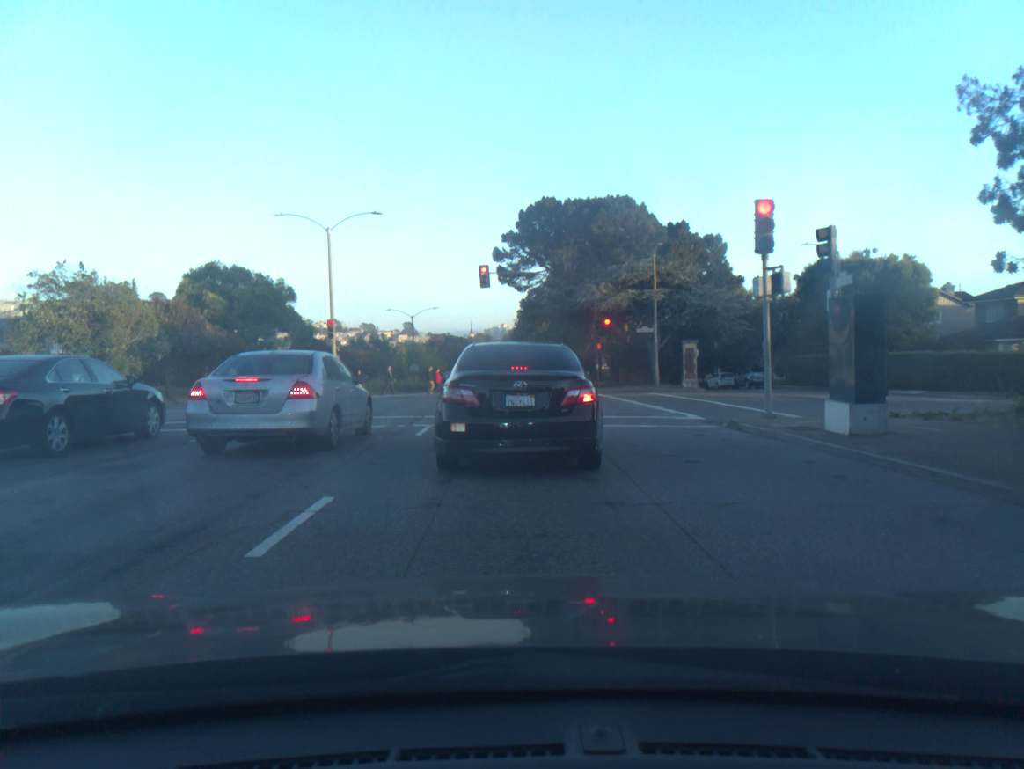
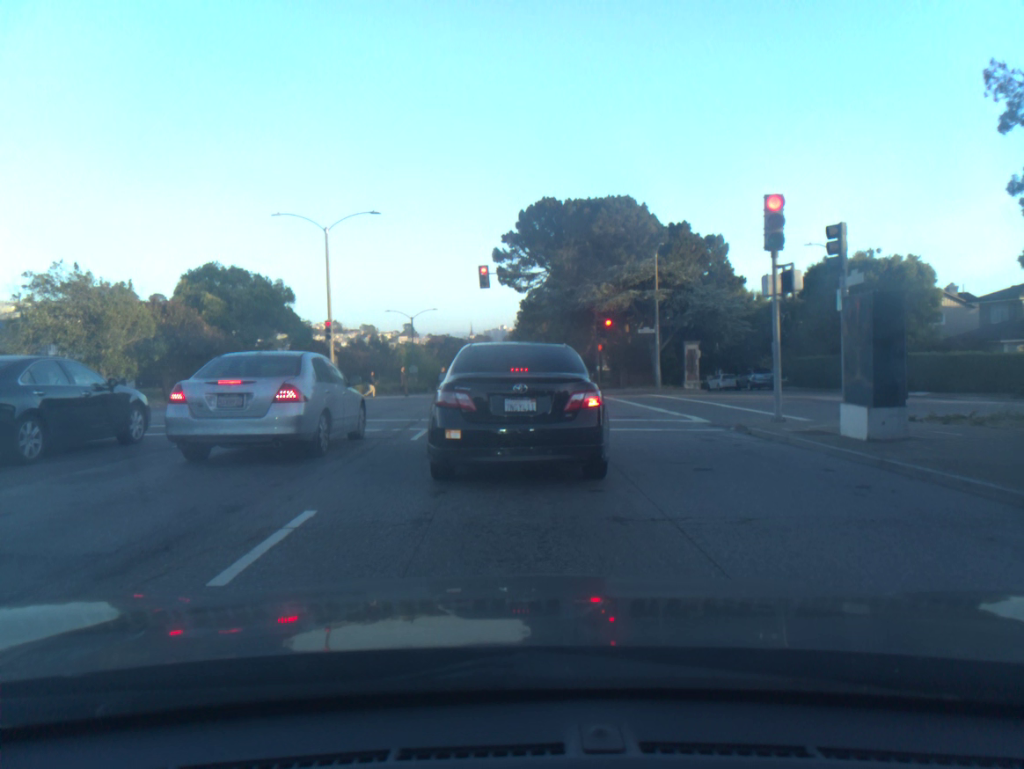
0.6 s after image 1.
(0.0, +0.6) m; 0°
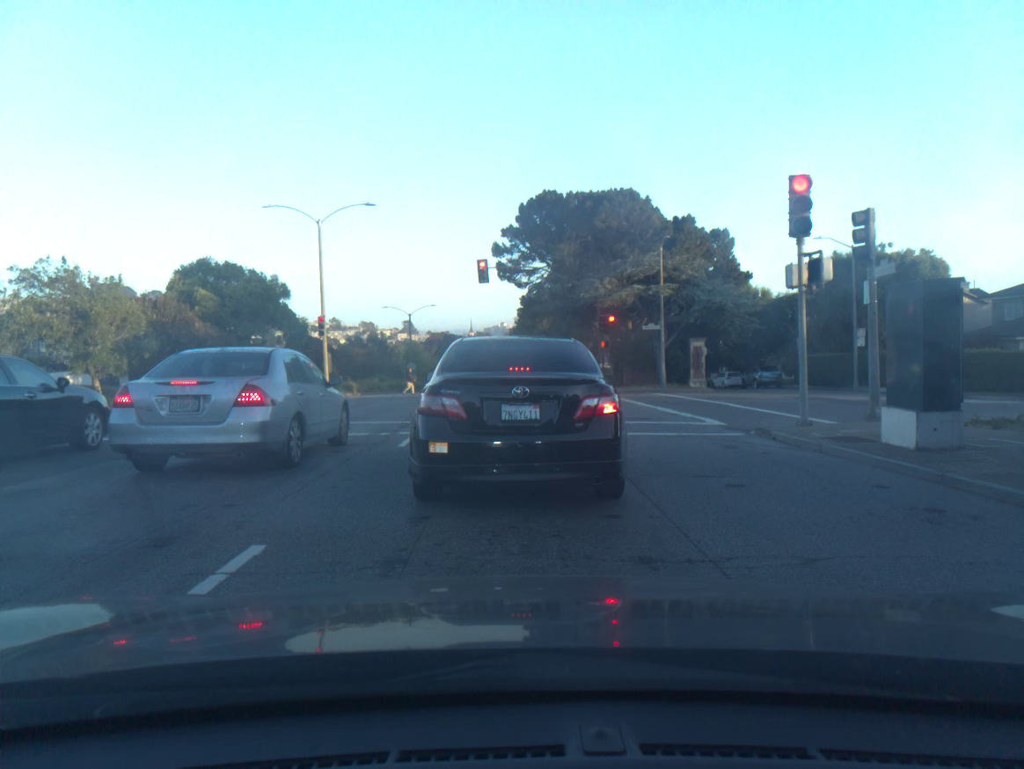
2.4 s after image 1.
(0.0, +1.3) m; 0°
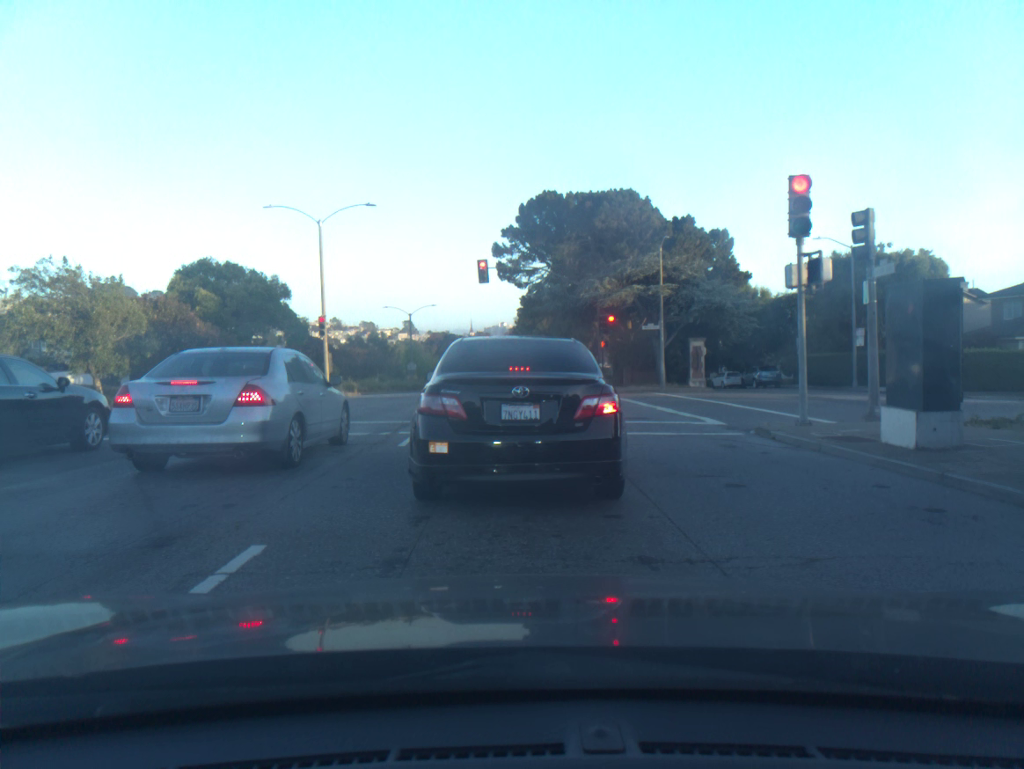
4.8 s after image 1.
(0.0, +0.1) m; 0°
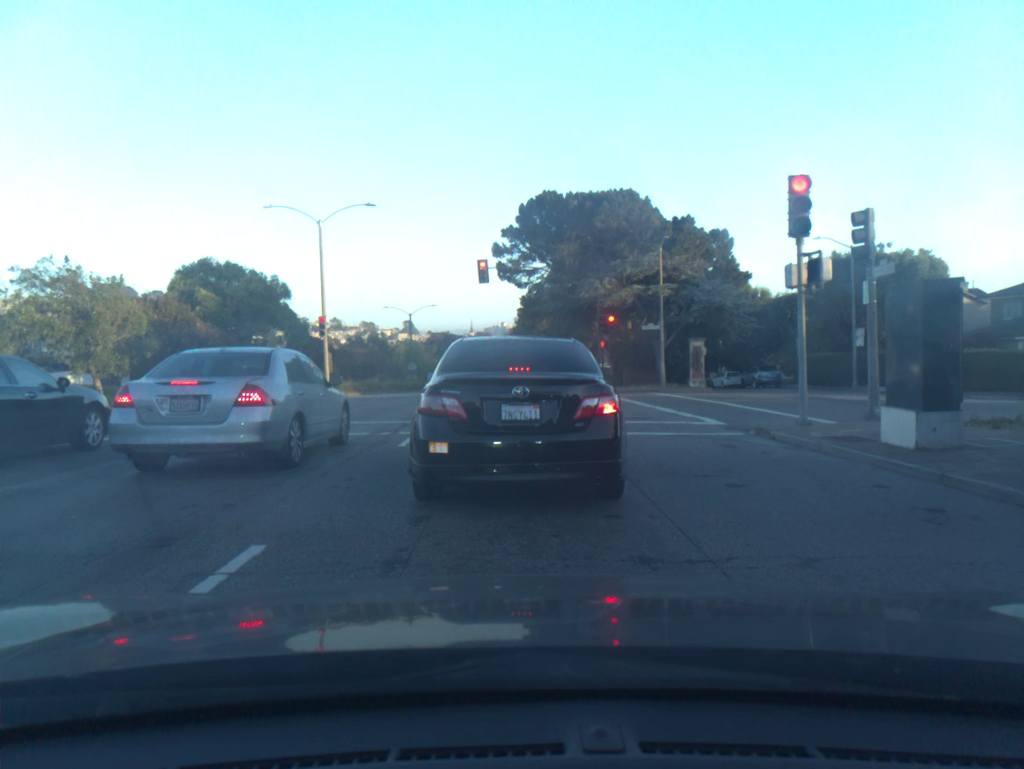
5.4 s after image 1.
(0.0, 0.0) m; 0°
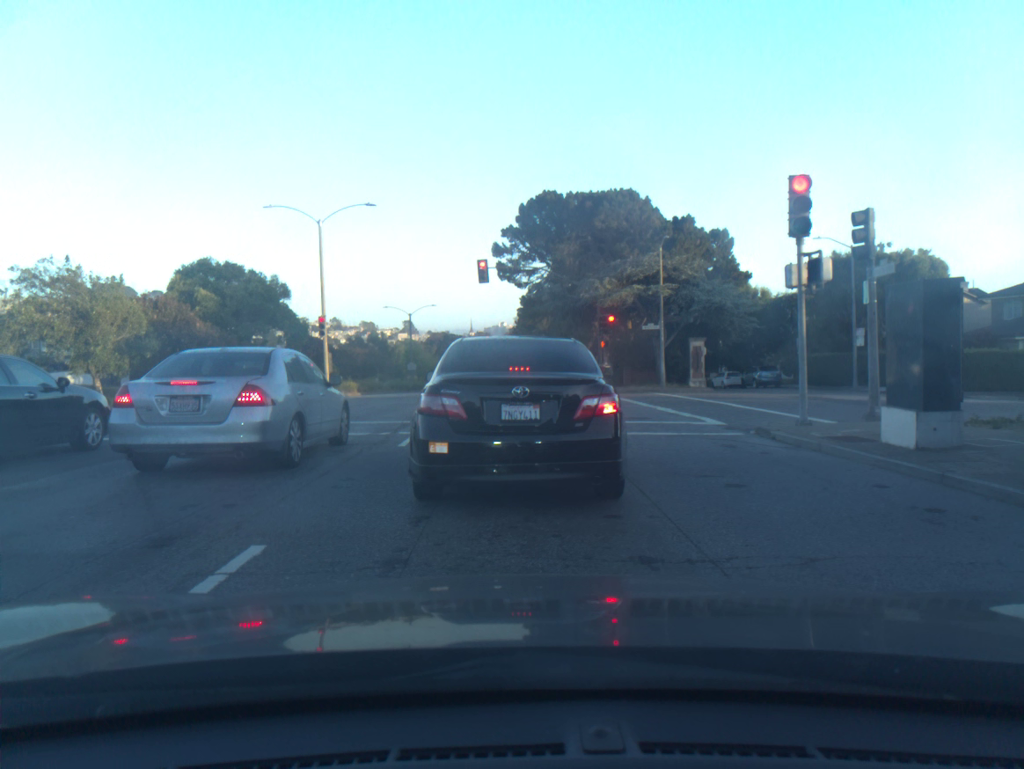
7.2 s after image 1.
(0.0, 0.0) m; 0°
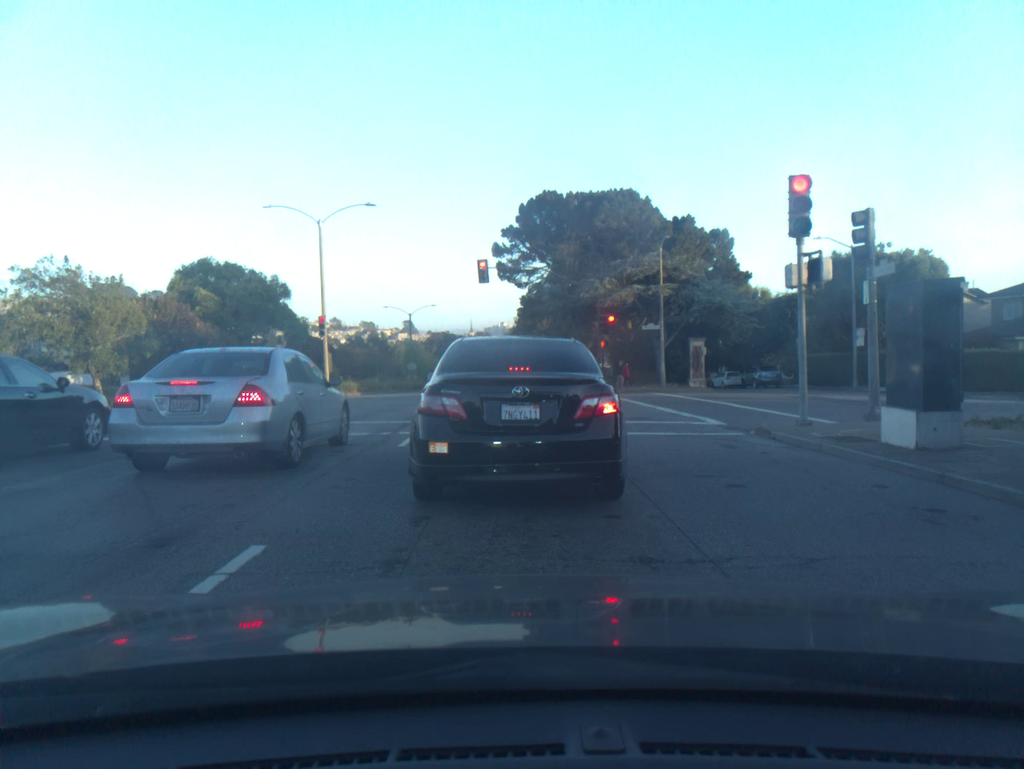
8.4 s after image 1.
(0.0, 0.0) m; 0°
